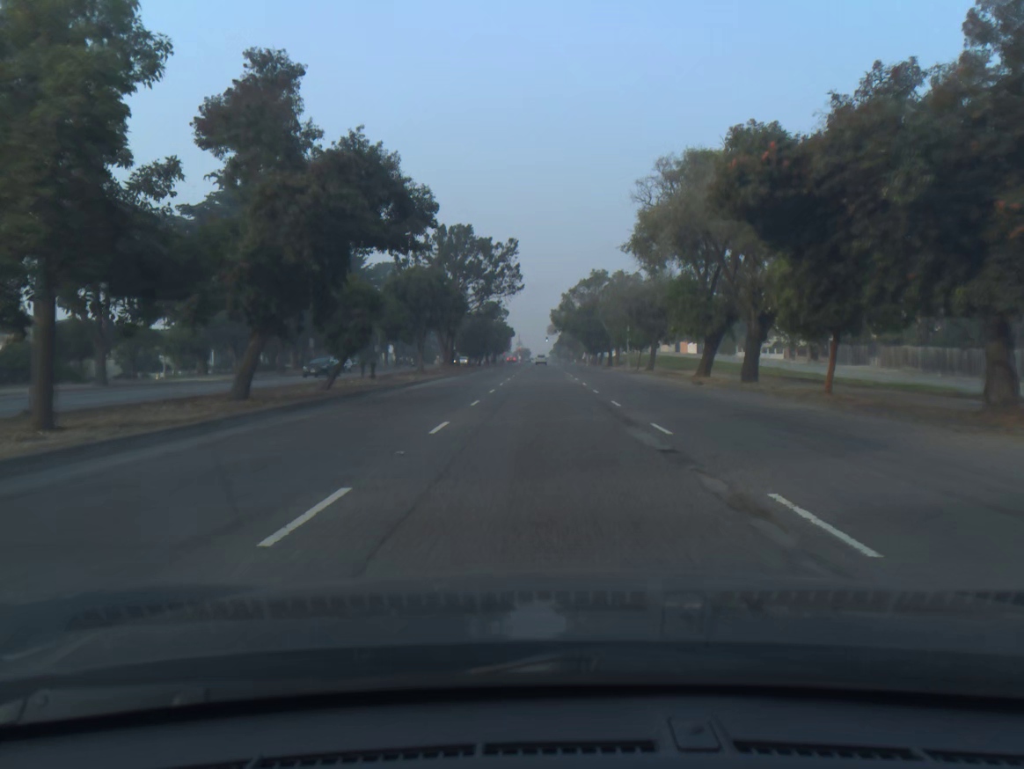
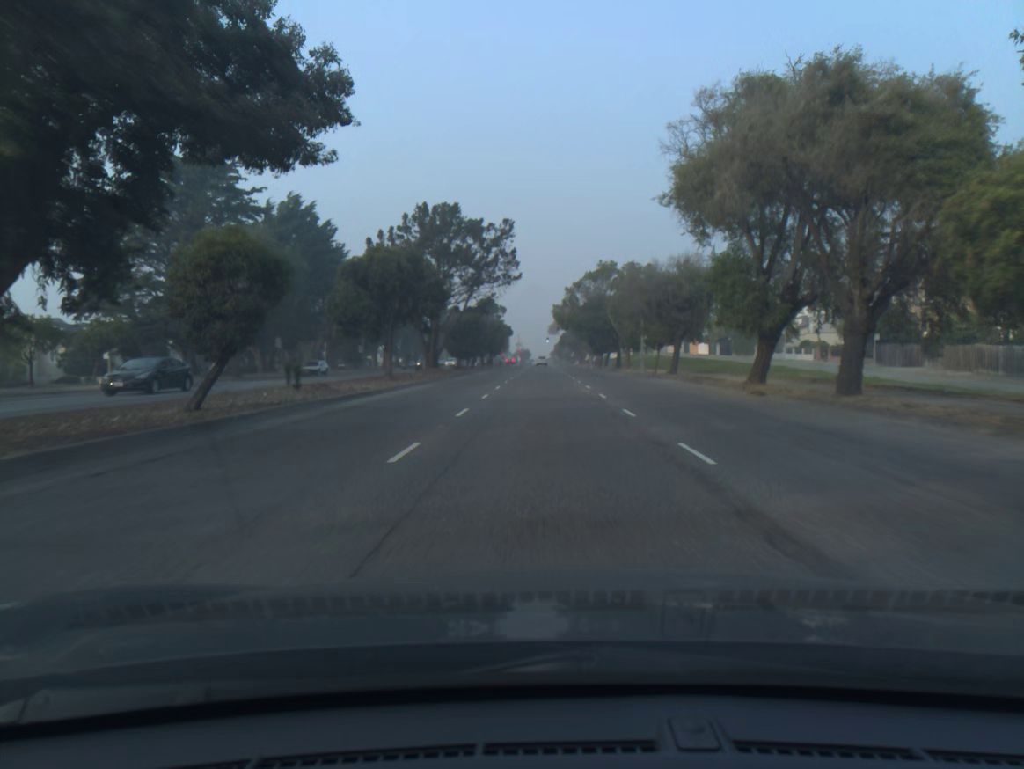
(0.0, +10.4) m; 0°
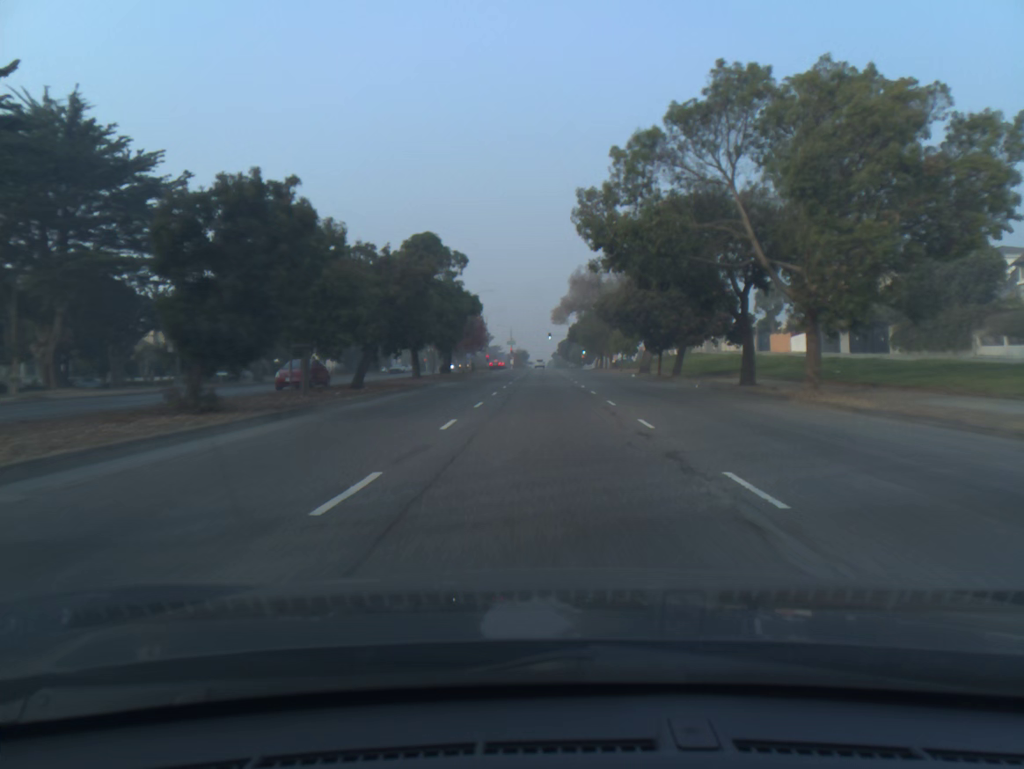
(-0.1, +53.2) m; 0°
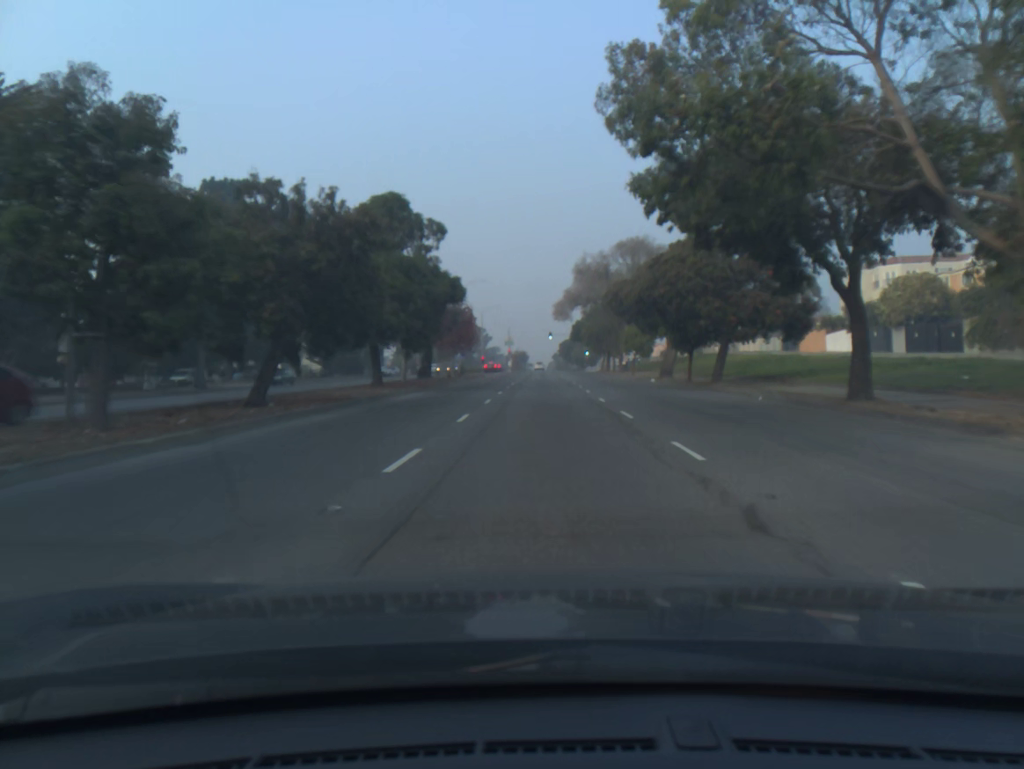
(0.0, +11.4) m; 0°
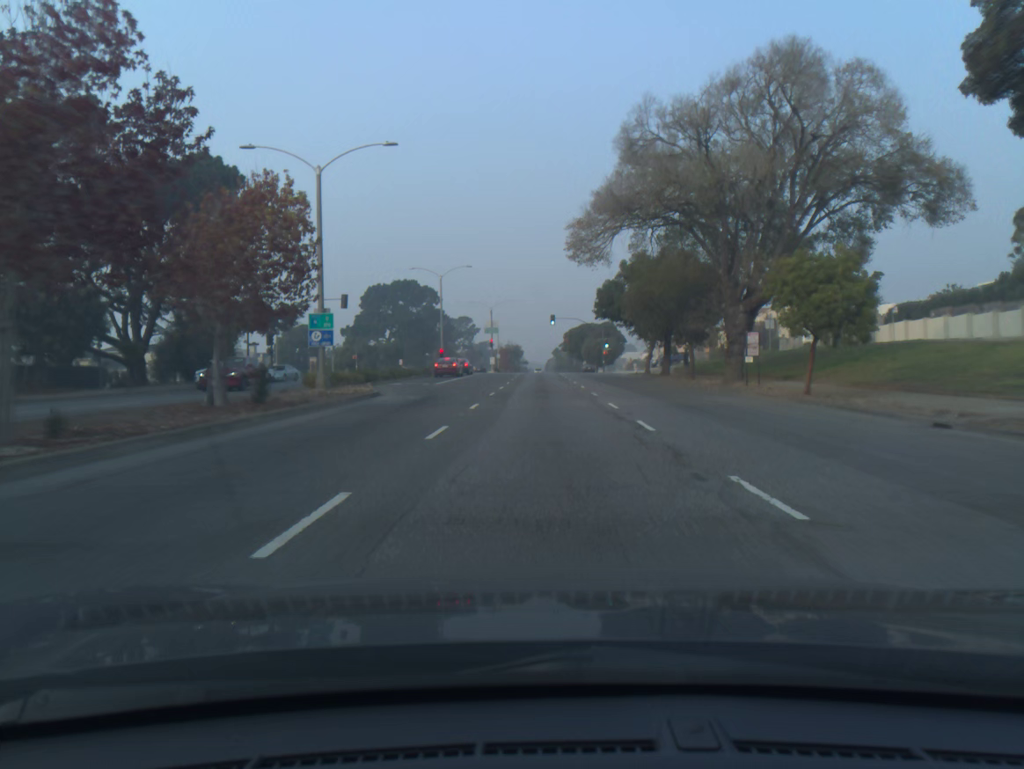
(+0.1, +47.3) m; 0°
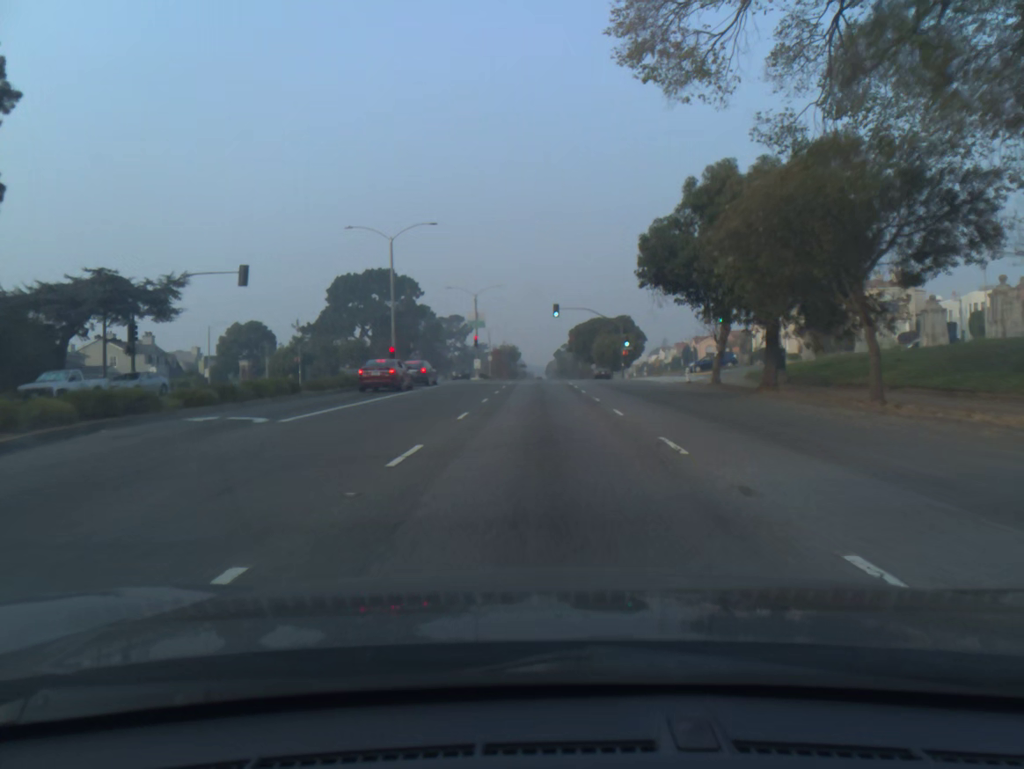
(0.0, +24.0) m; 0°
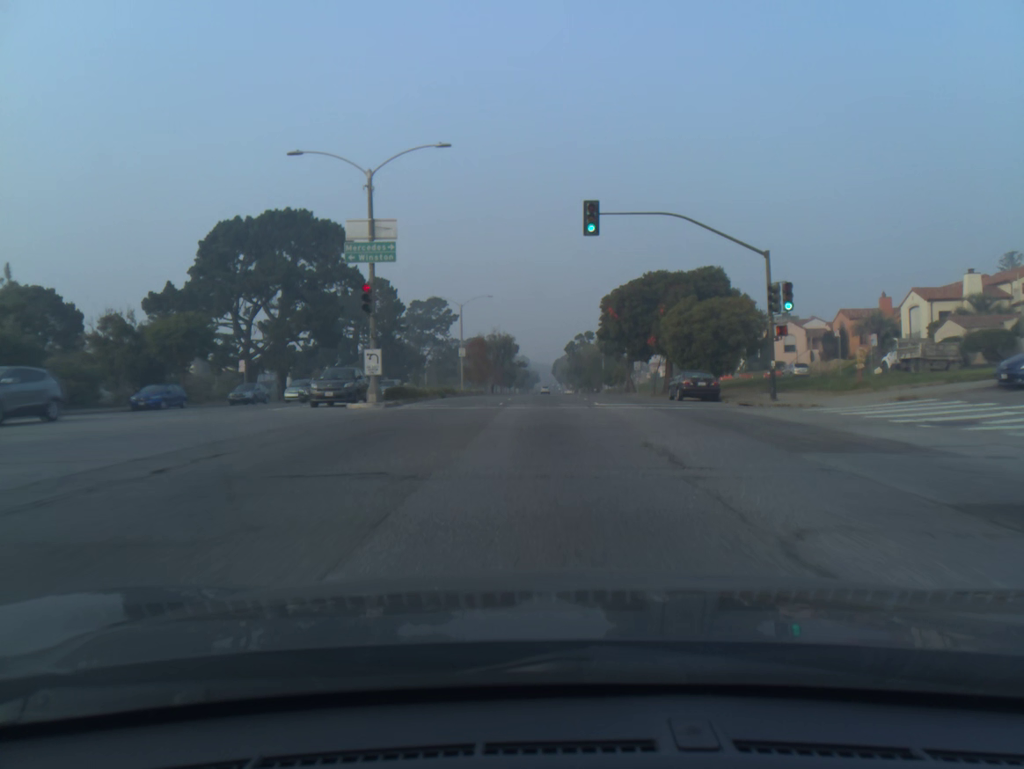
(-0.2, +48.9) m; 0°
